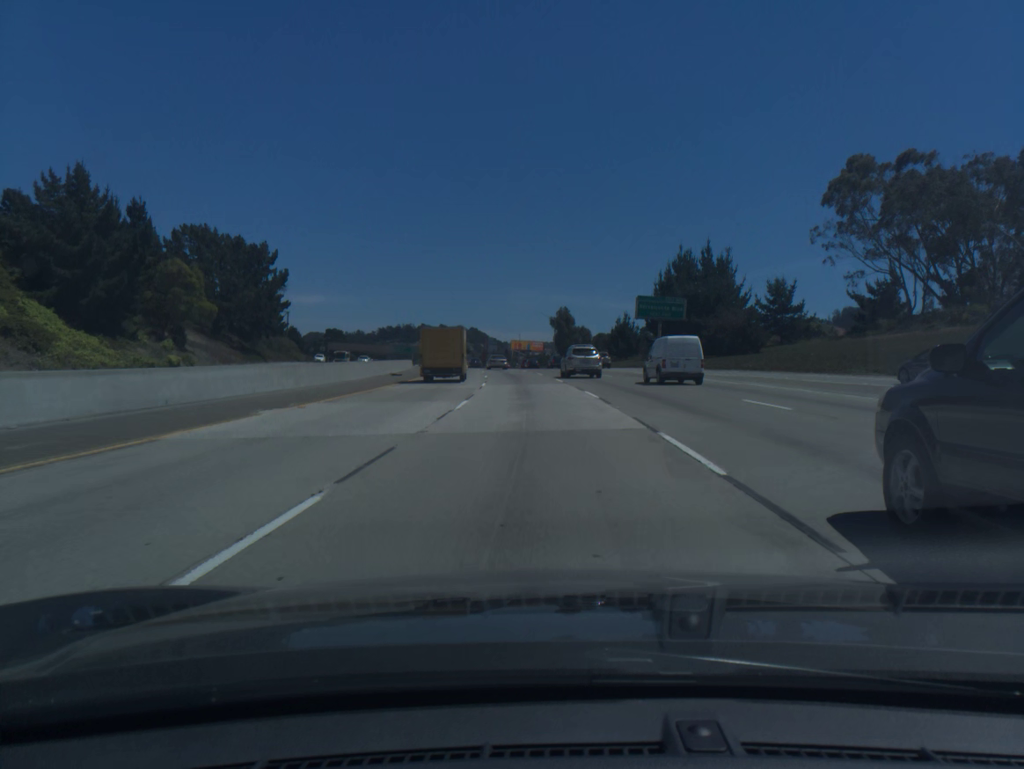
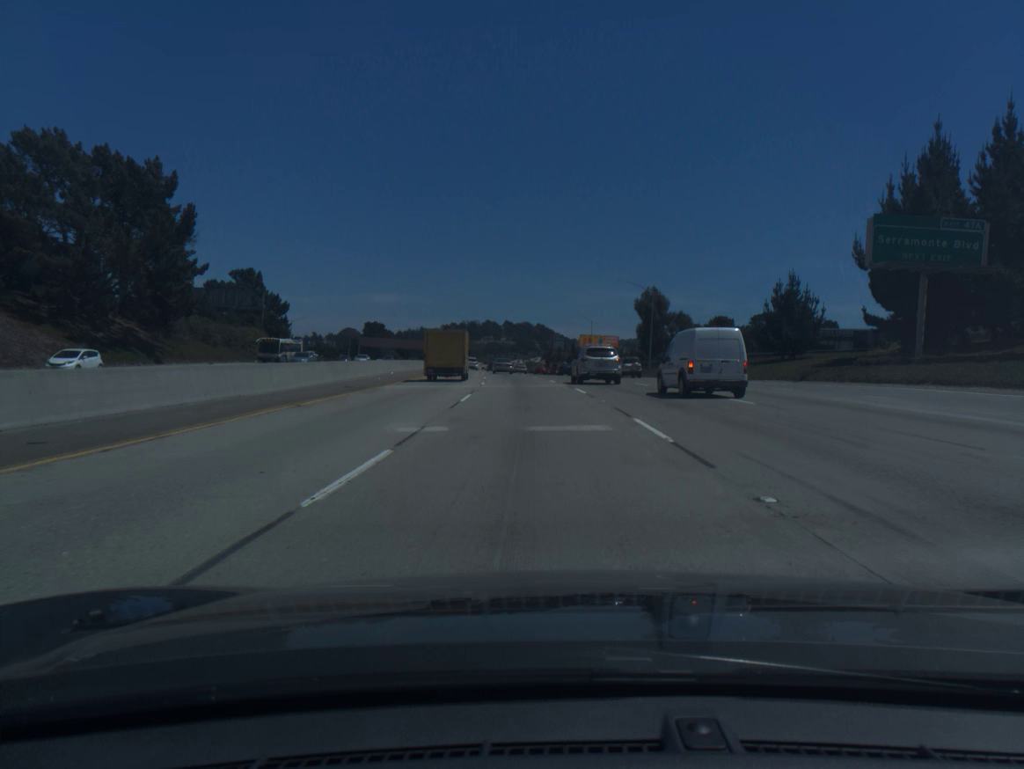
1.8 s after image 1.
(-2.3, +55.1) m; -5°
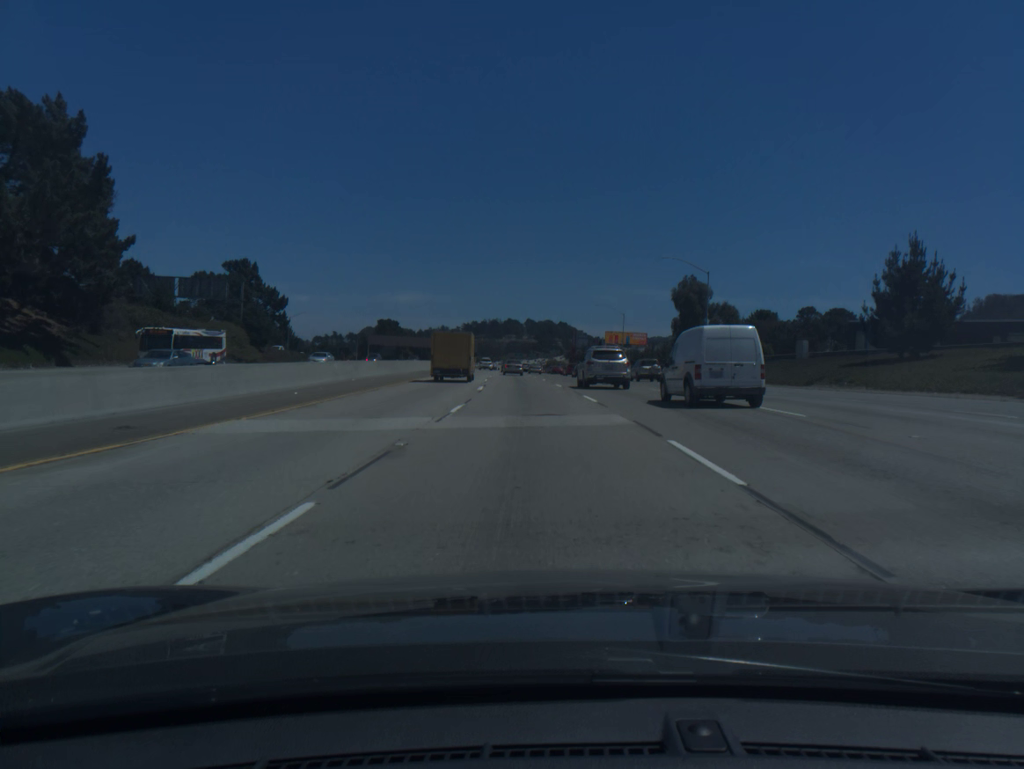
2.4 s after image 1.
(-0.3, +18.3) m; -2°
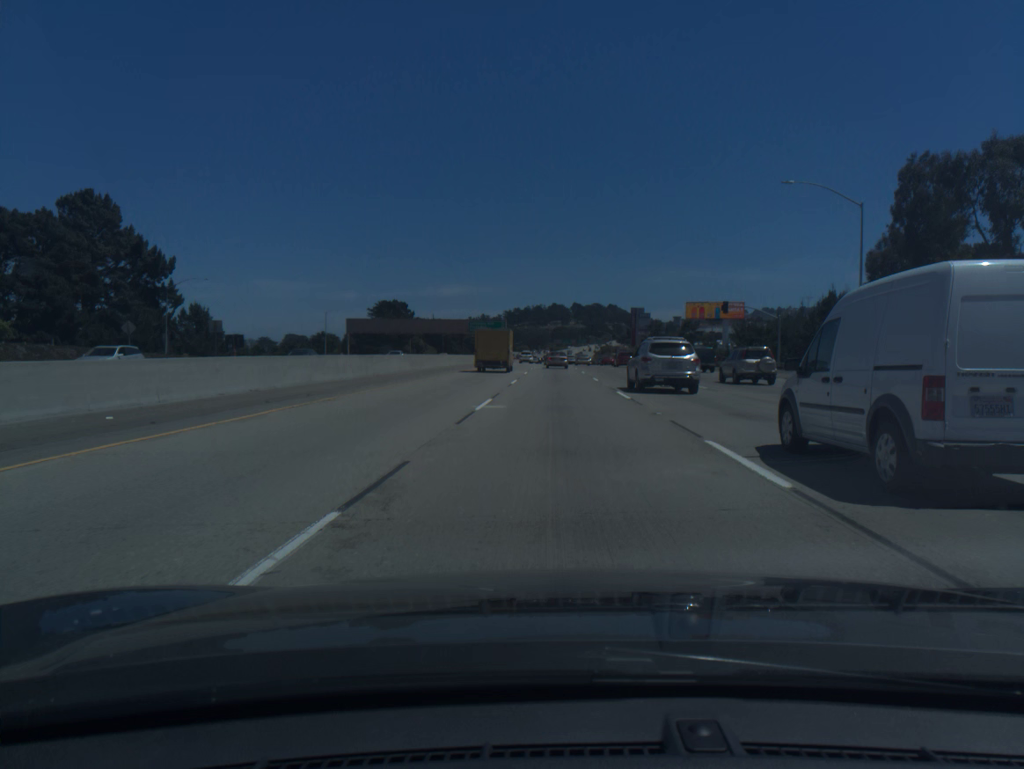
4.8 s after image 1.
(-3.2, +73.0) m; -3°
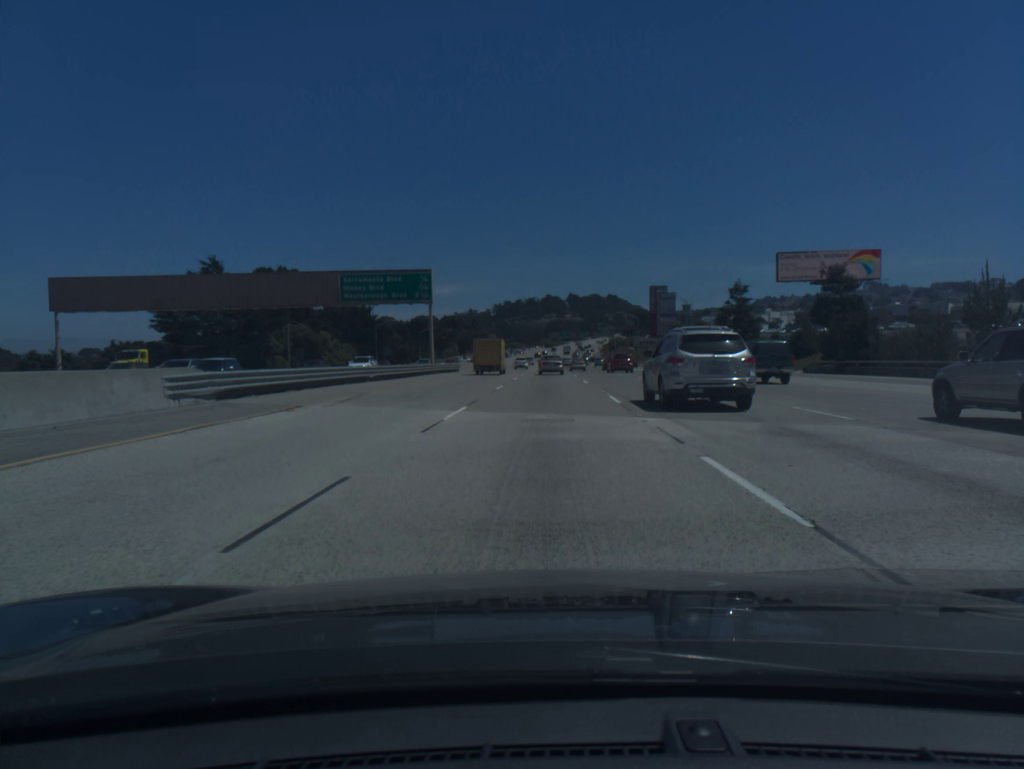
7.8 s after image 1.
(+1.0, +89.2) m; 0°
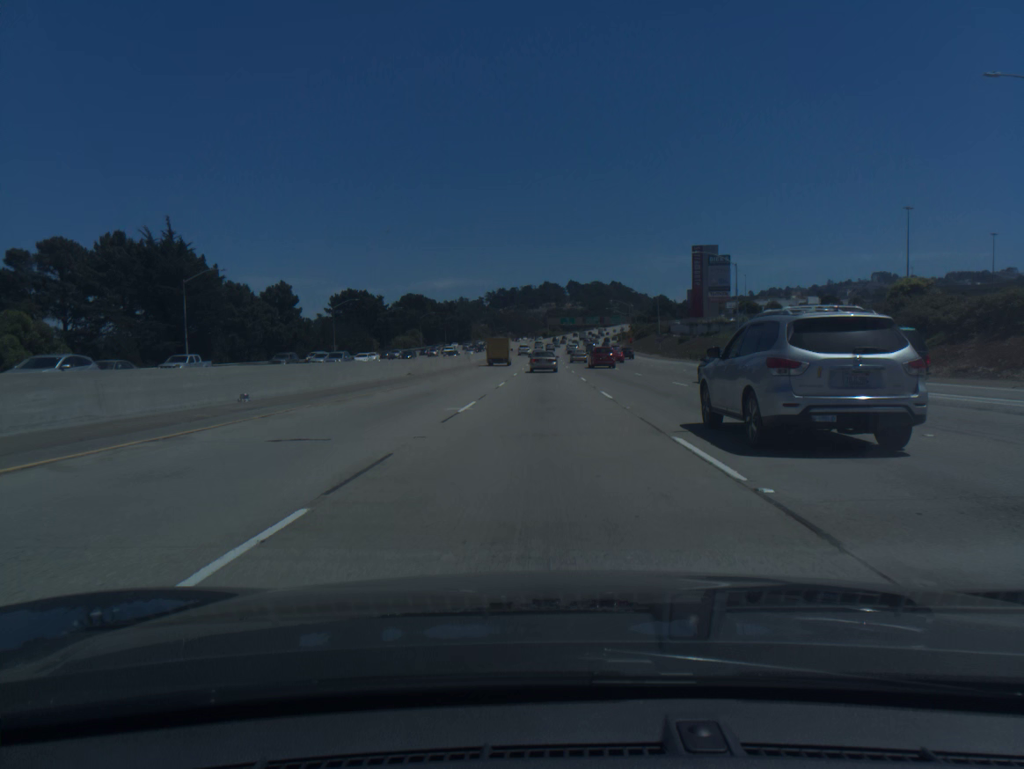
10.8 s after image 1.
(+0.2, +85.8) m; 0°
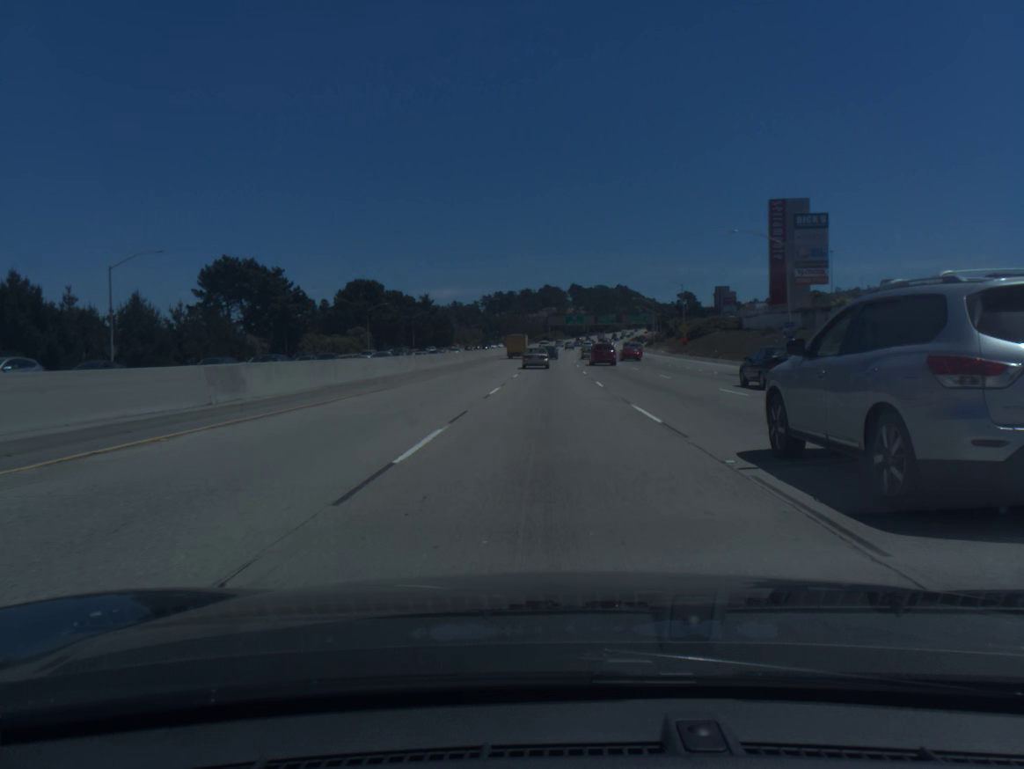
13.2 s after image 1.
(-0.2, +66.7) m; 0°
